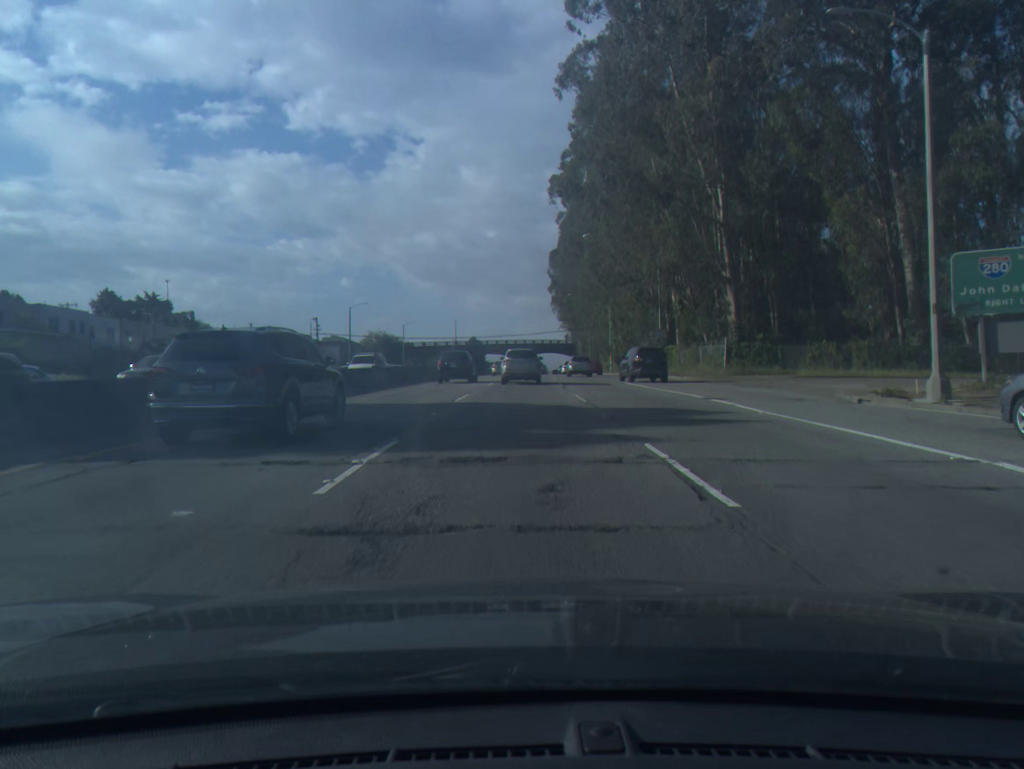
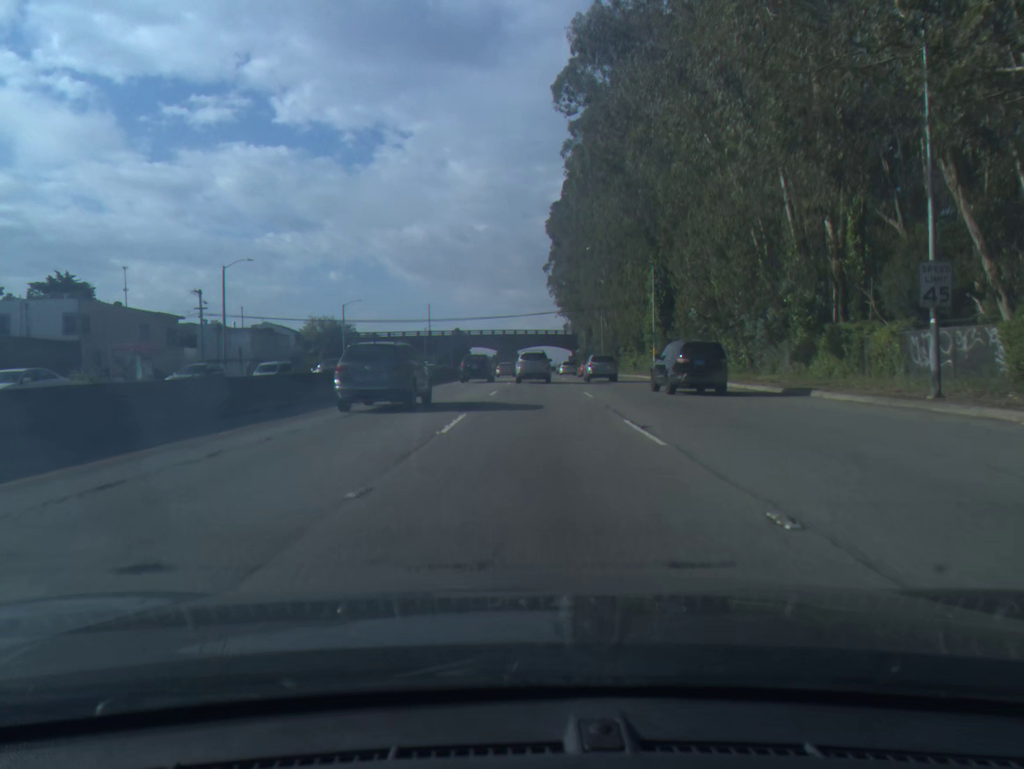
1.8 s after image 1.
(+0.1, +39.2) m; +1°
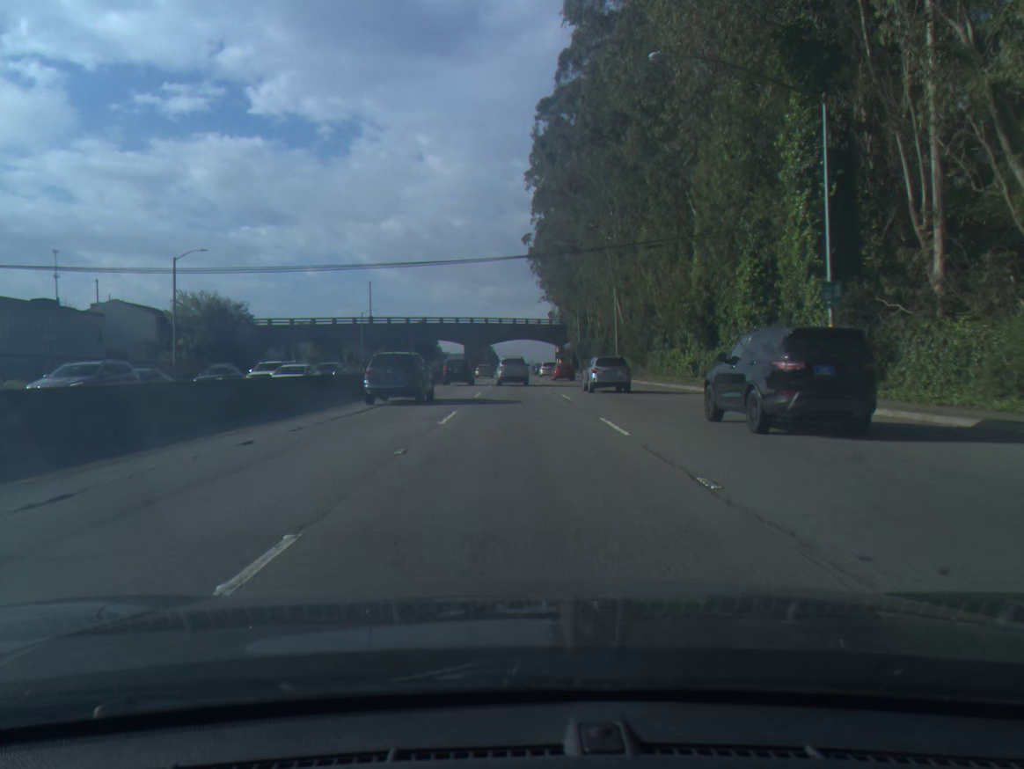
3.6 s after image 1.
(+0.8, +40.5) m; +2°
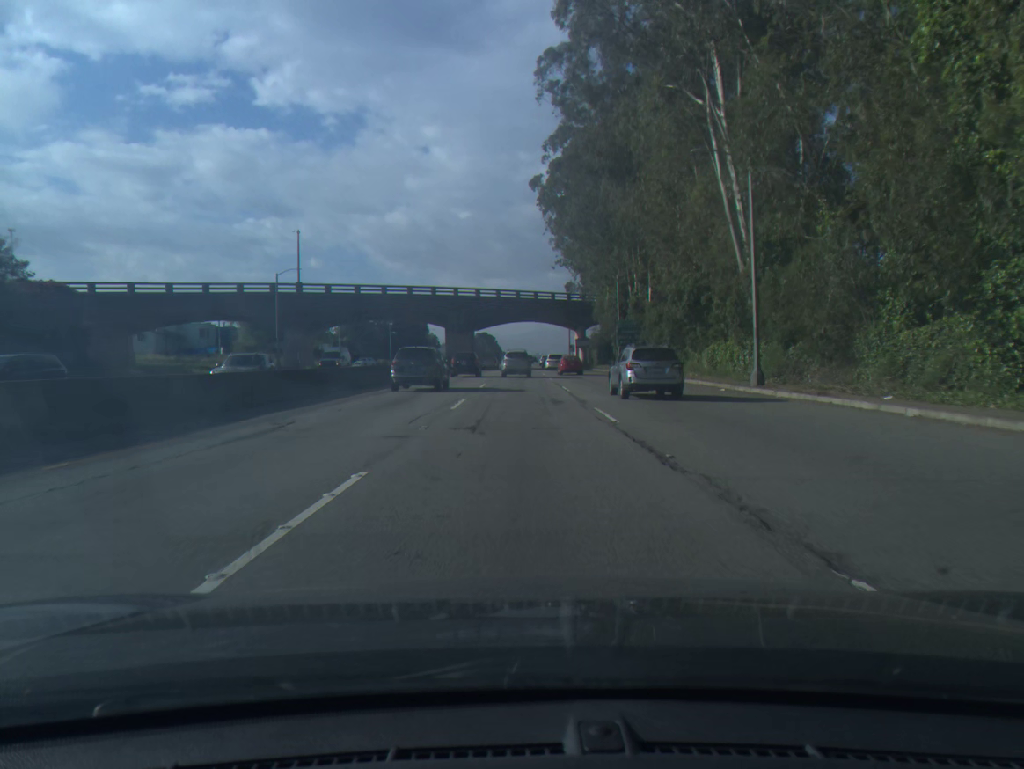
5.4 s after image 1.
(-0.1, +41.8) m; 0°
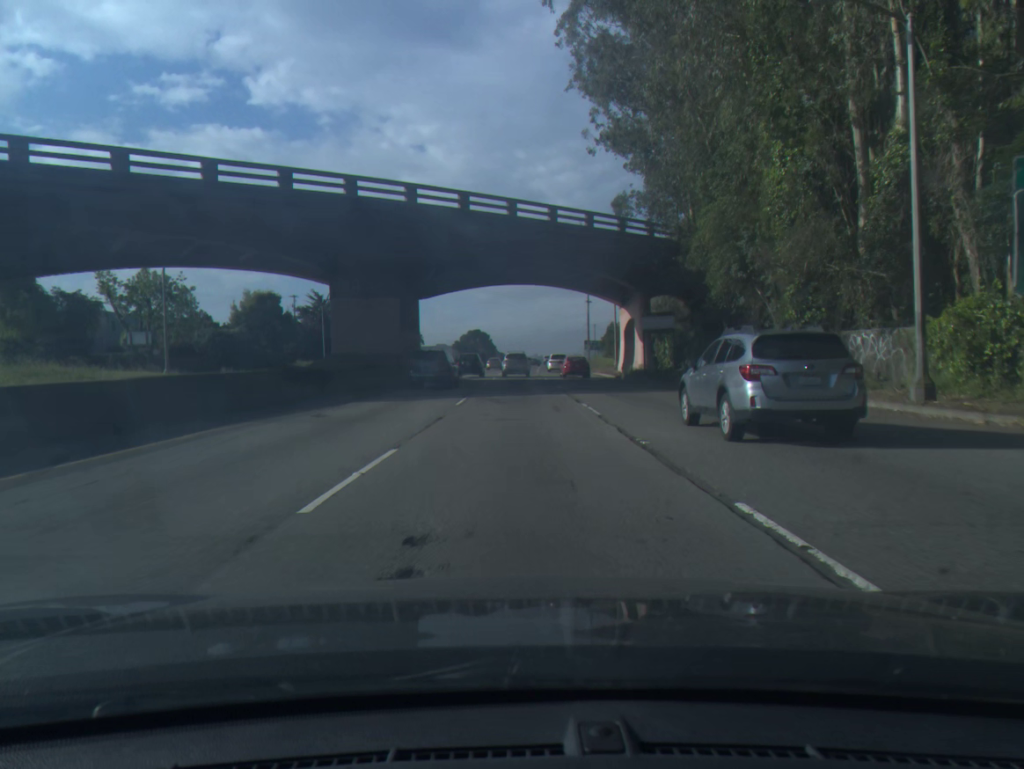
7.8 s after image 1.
(+0.1, +56.7) m; 0°
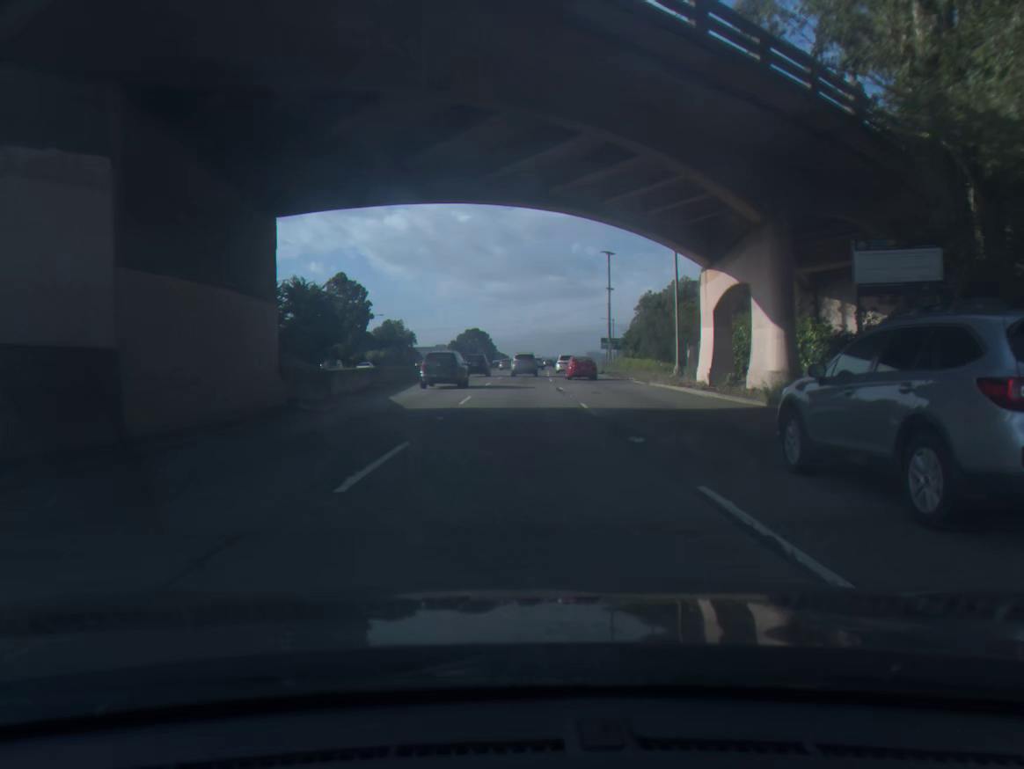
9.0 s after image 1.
(-0.1, +28.7) m; 0°
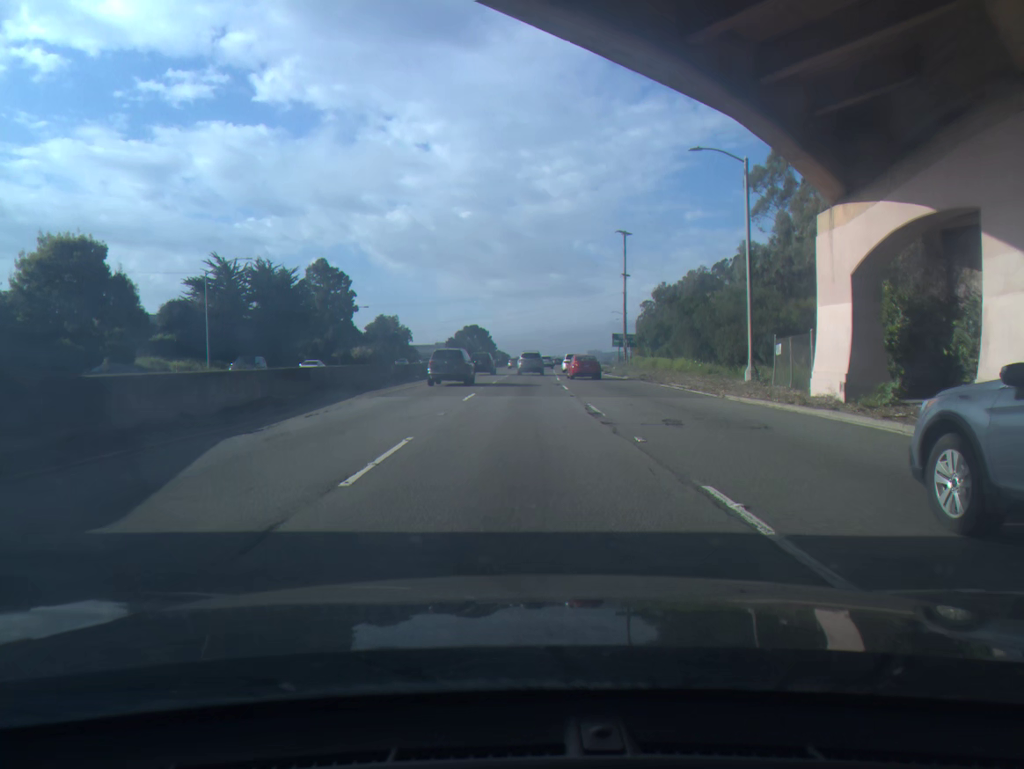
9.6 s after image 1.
(0.0, +14.4) m; 0°
